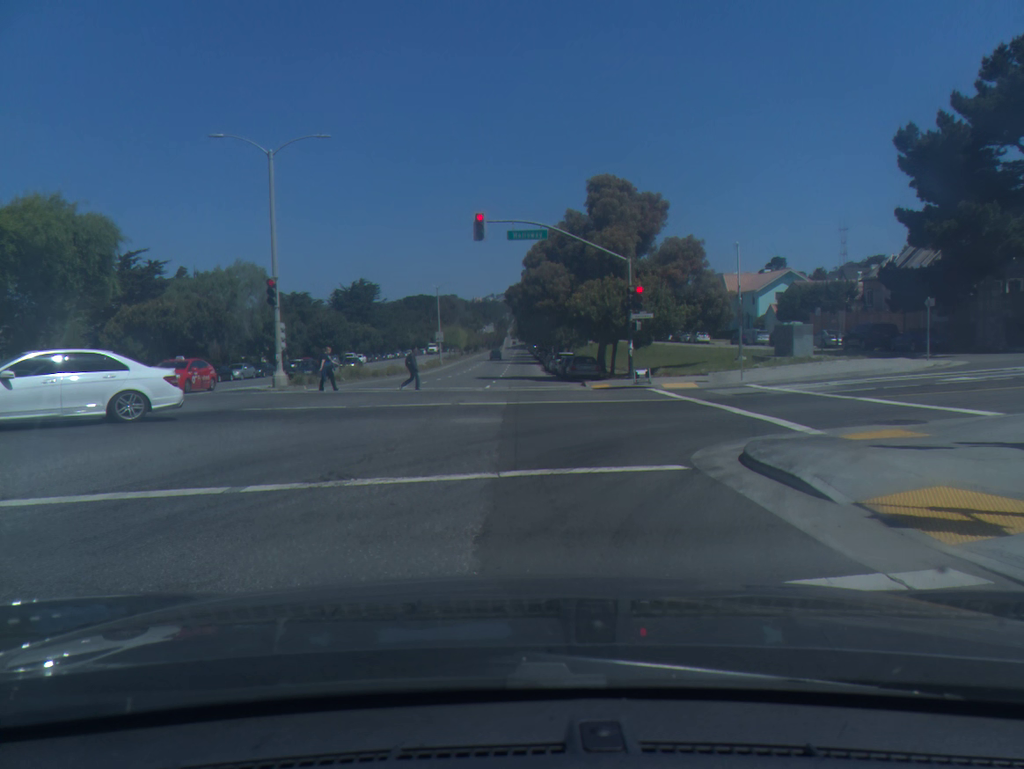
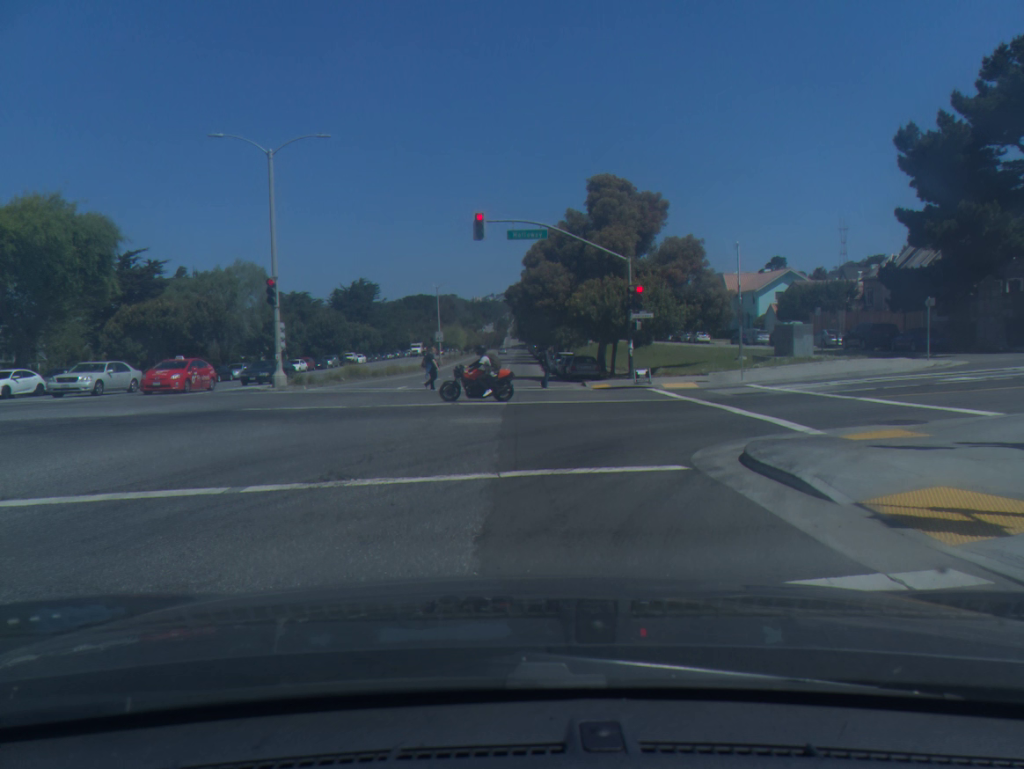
(0.0, 0.0) m; 0°
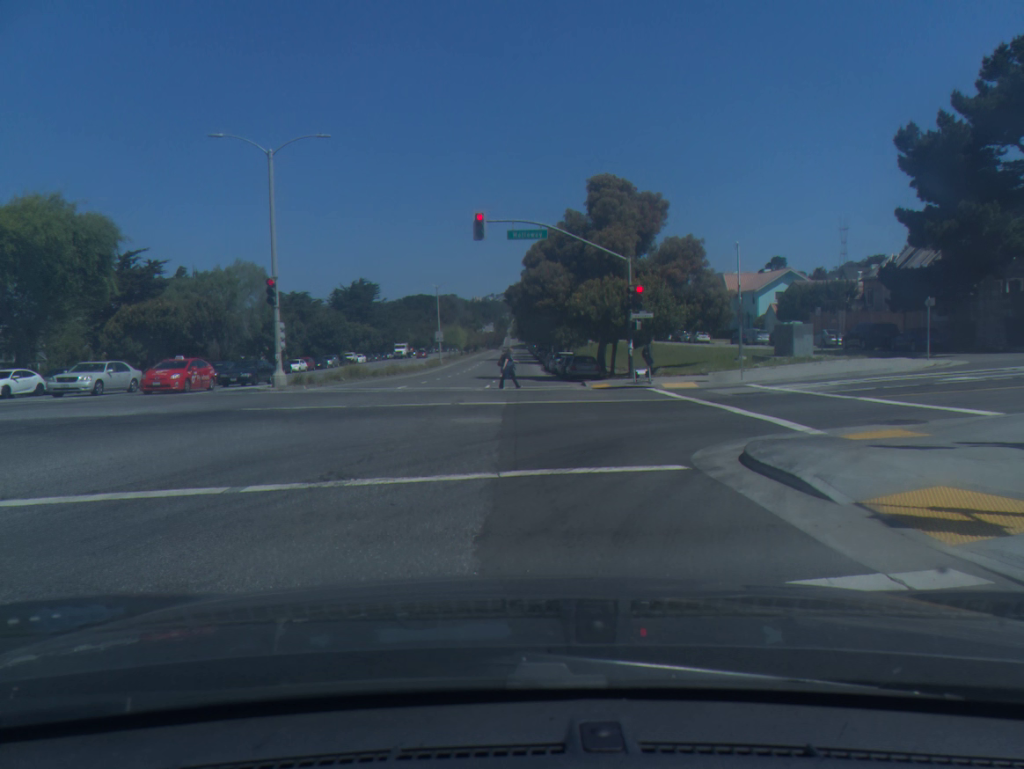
(0.0, 0.0) m; 0°
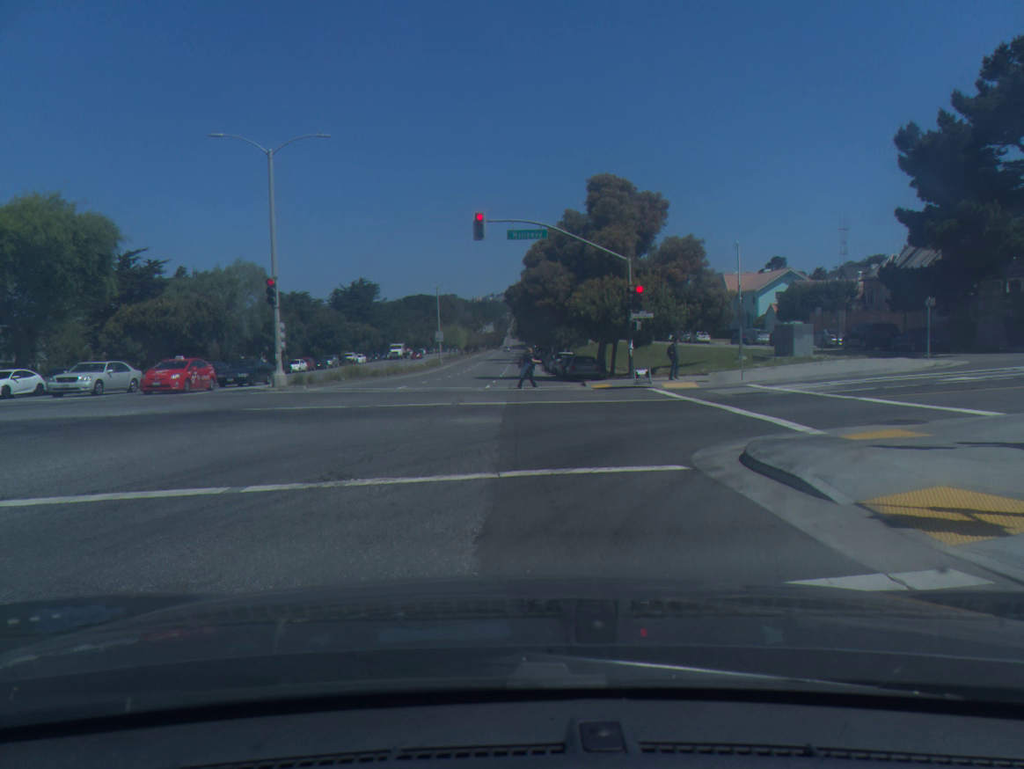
(0.0, 0.0) m; 0°
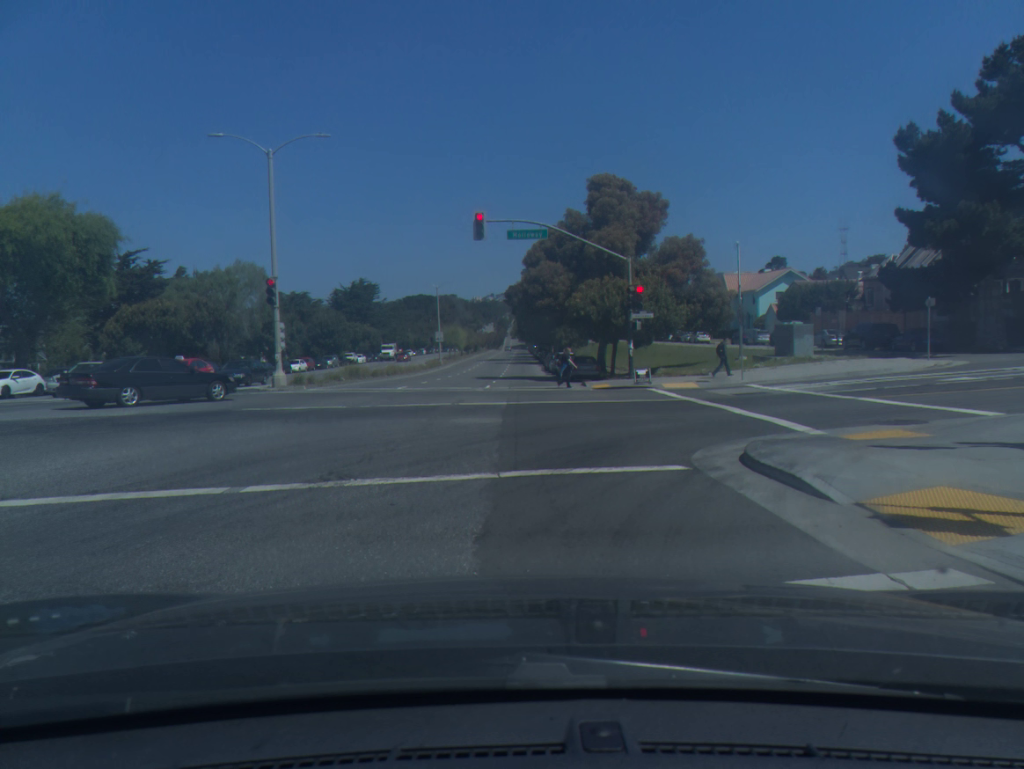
(0.0, 0.0) m; 0°
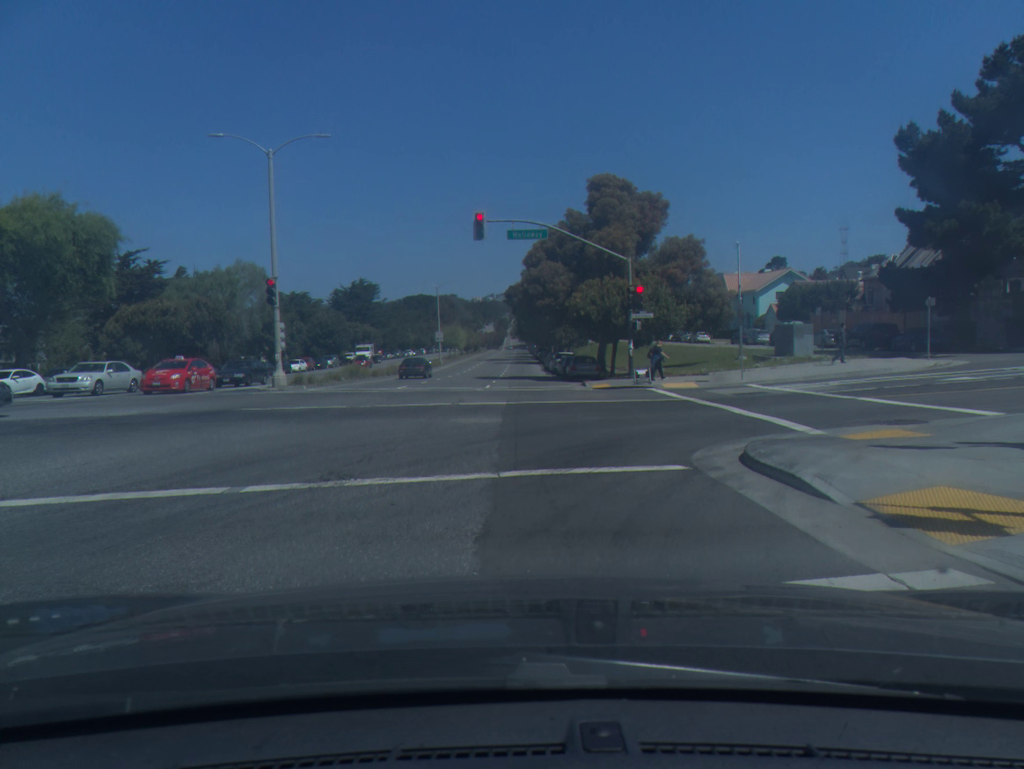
(0.0, 0.0) m; 0°
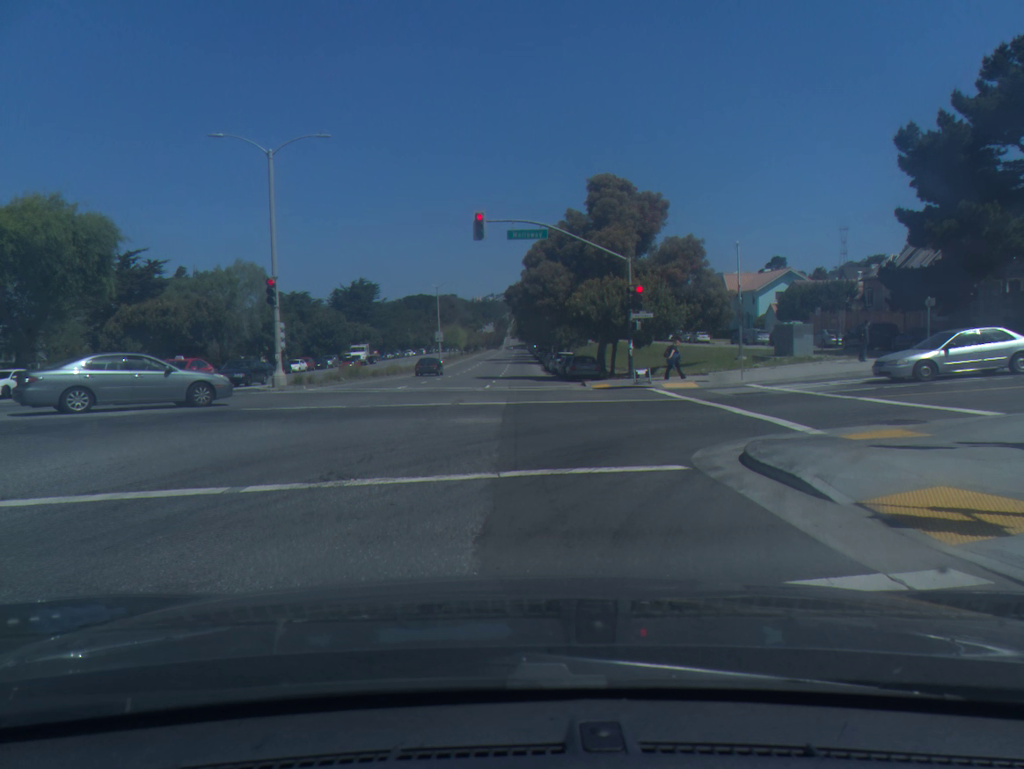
(0.0, 0.0) m; 0°
